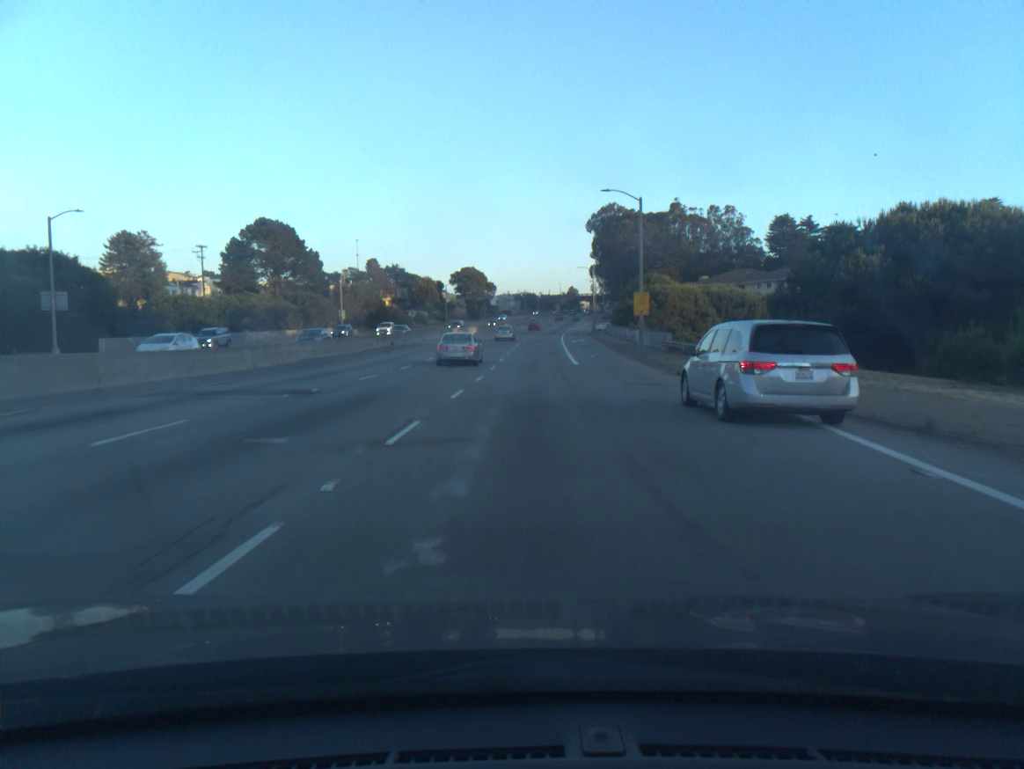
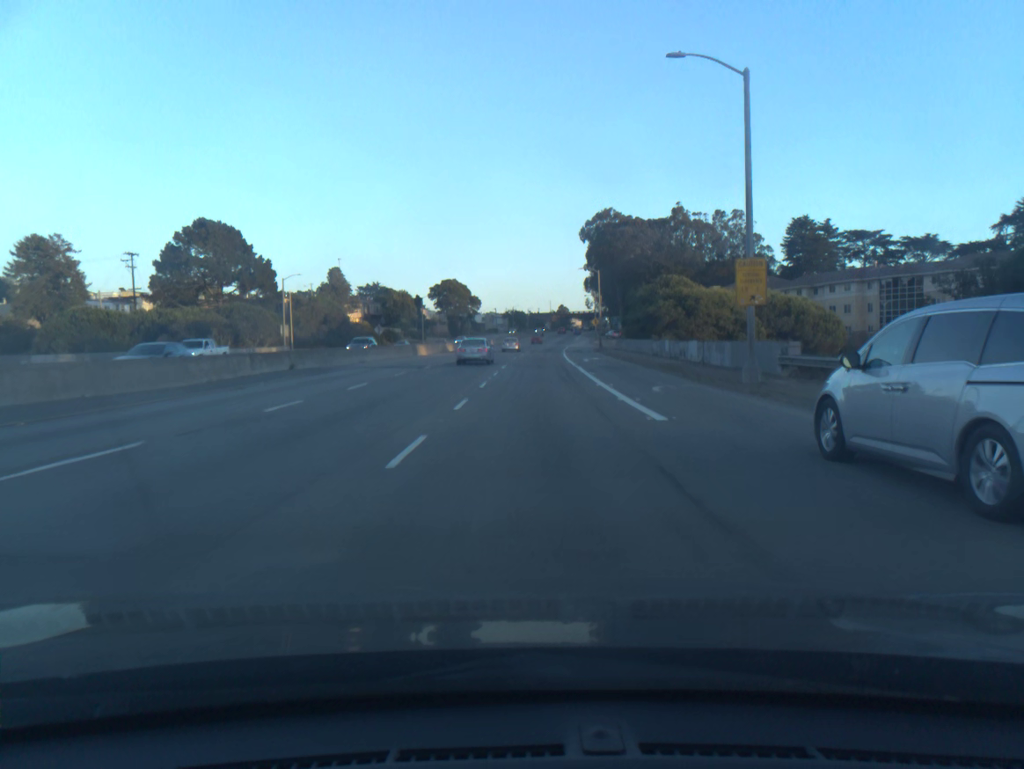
(+0.1, +23.8) m; +1°
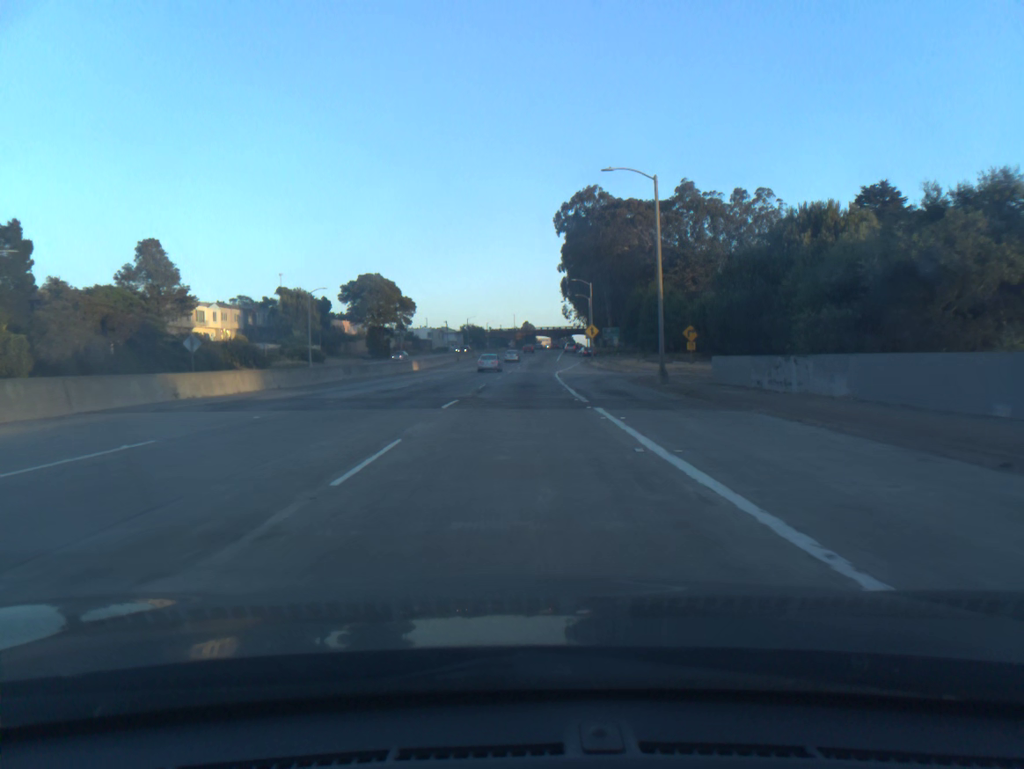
(+1.5, +58.2) m; +3°
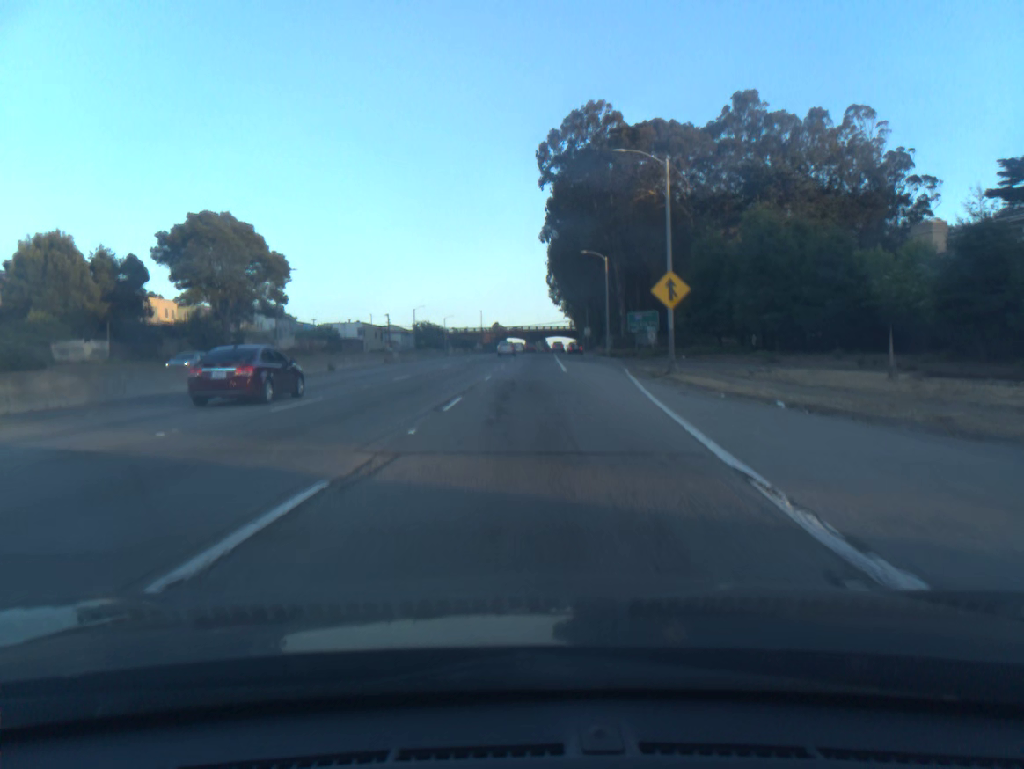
(+0.8, +58.2) m; +2°
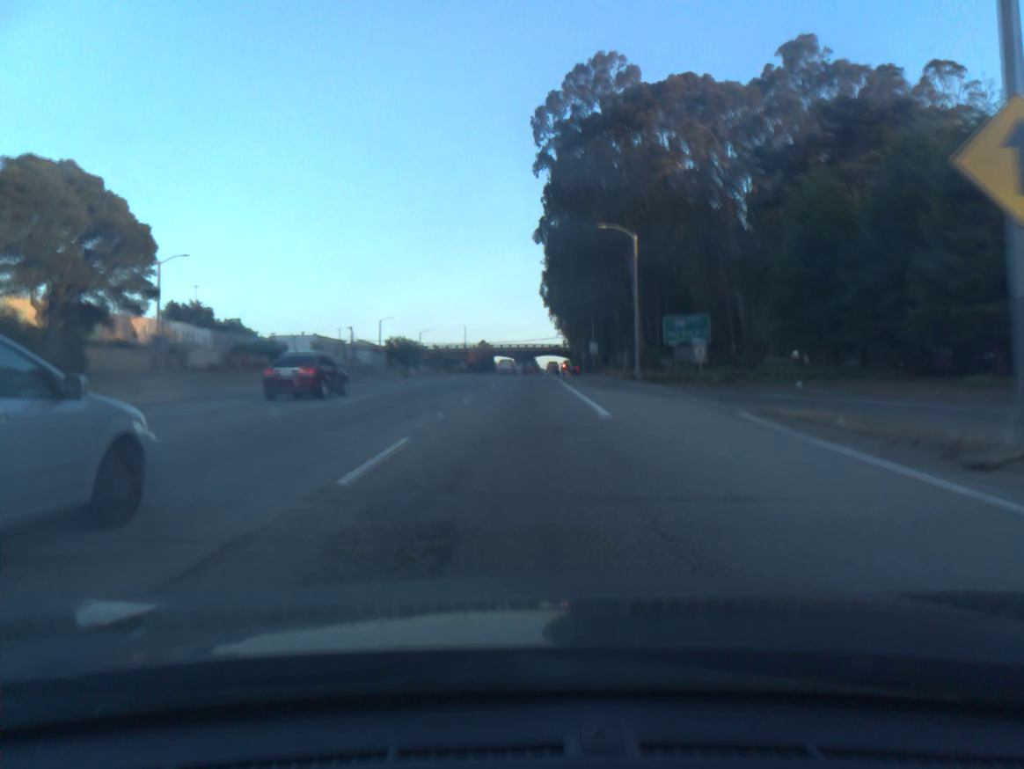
(+0.3, +24.1) m; +1°
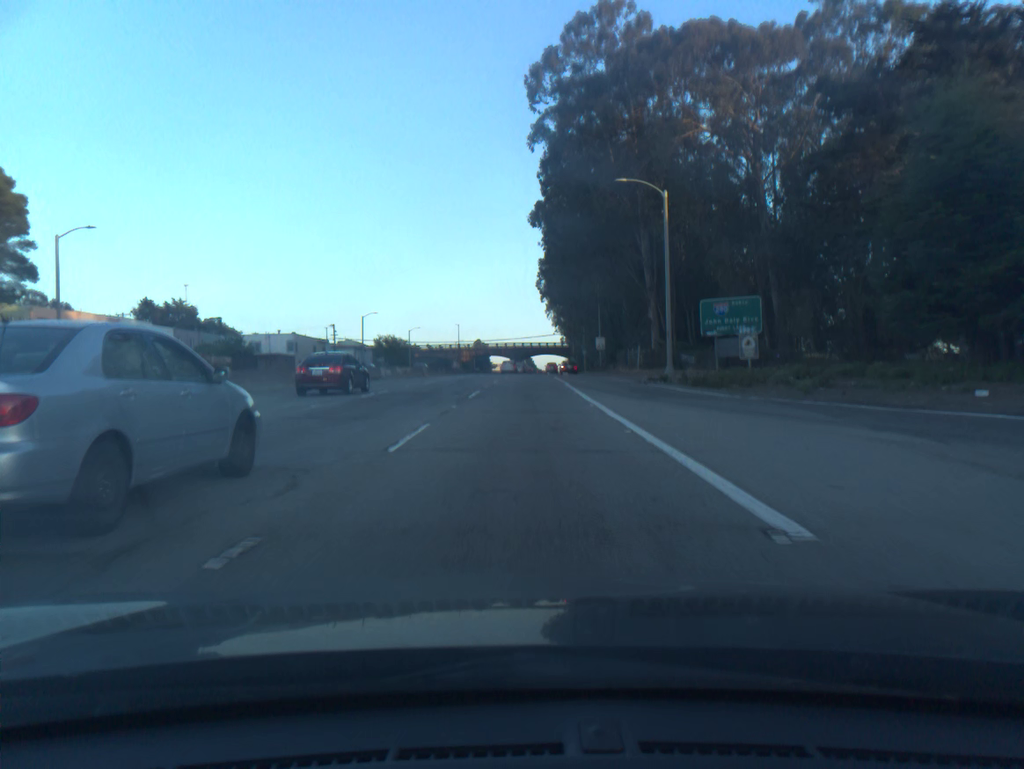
(+0.1, +12.2) m; 0°
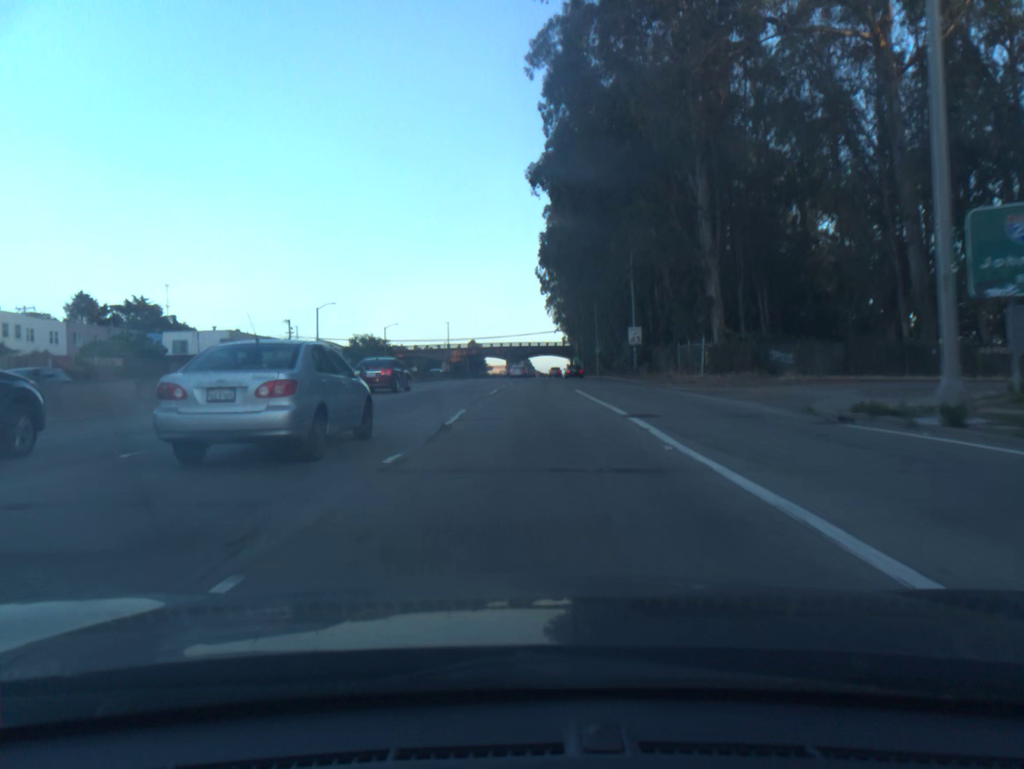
(0.0, +24.9) m; 0°
